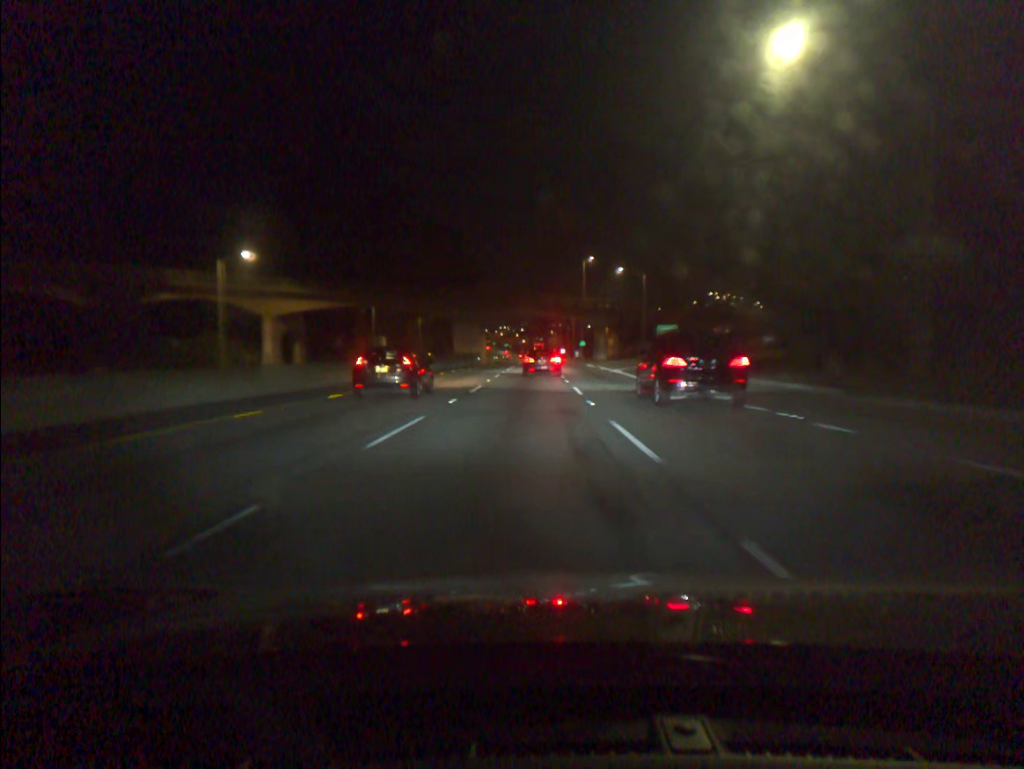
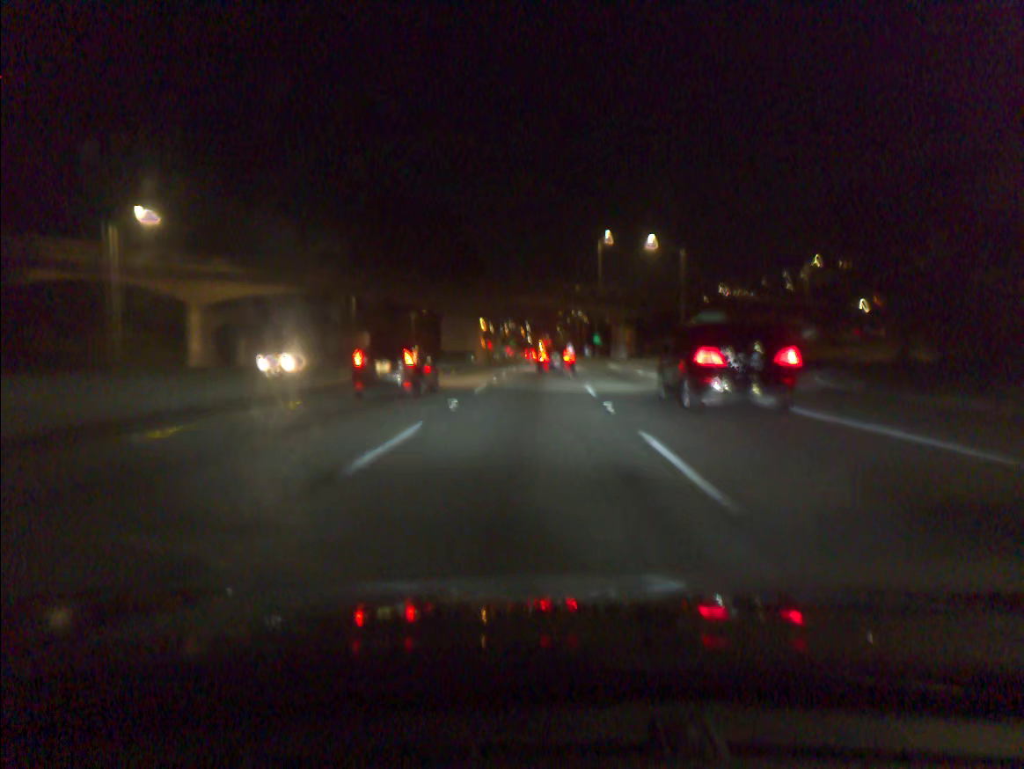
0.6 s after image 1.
(-0.1, +16.8) m; 0°
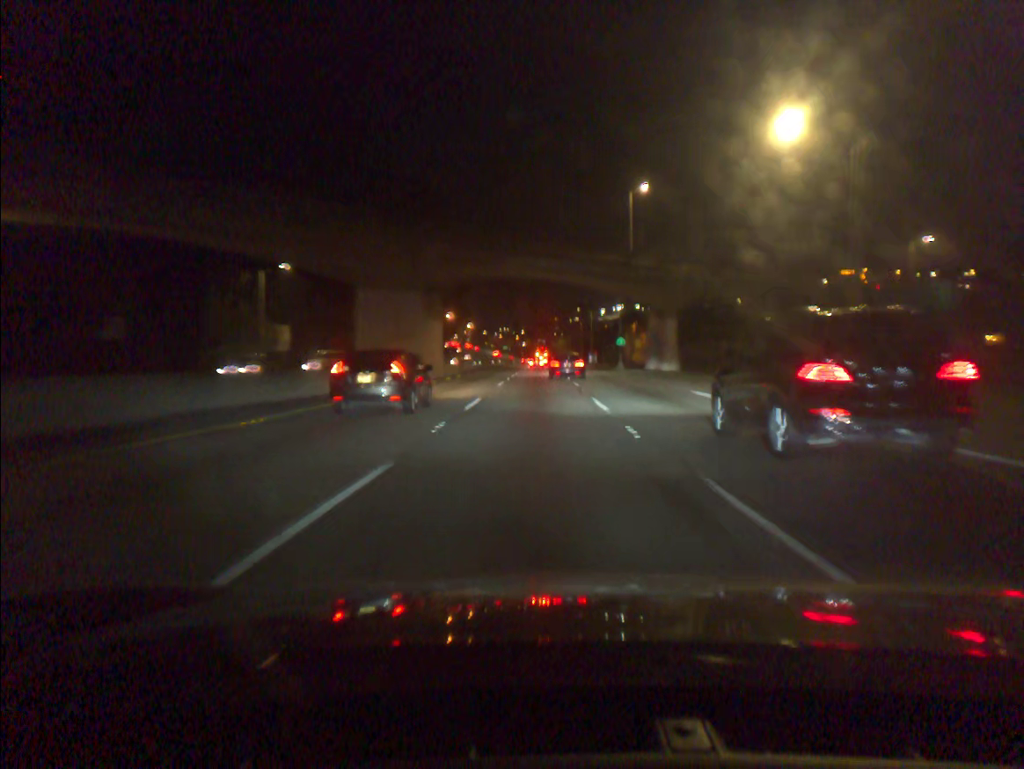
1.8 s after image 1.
(0.0, +33.6) m; 0°
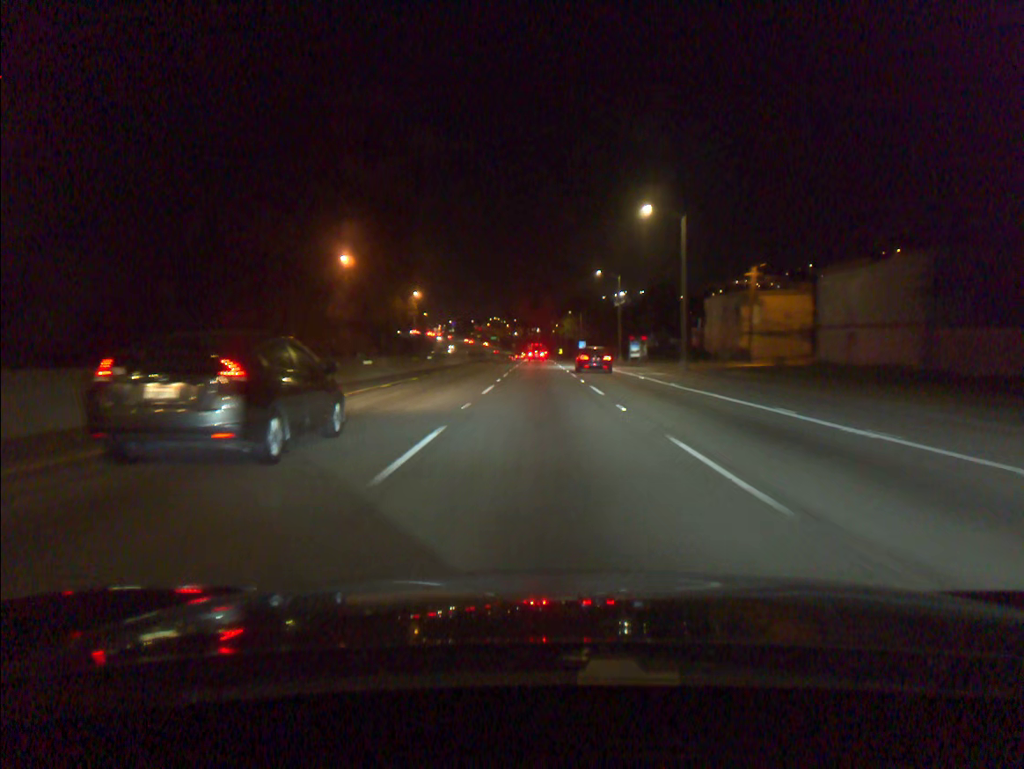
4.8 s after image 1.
(+0.6, +84.9) m; +1°
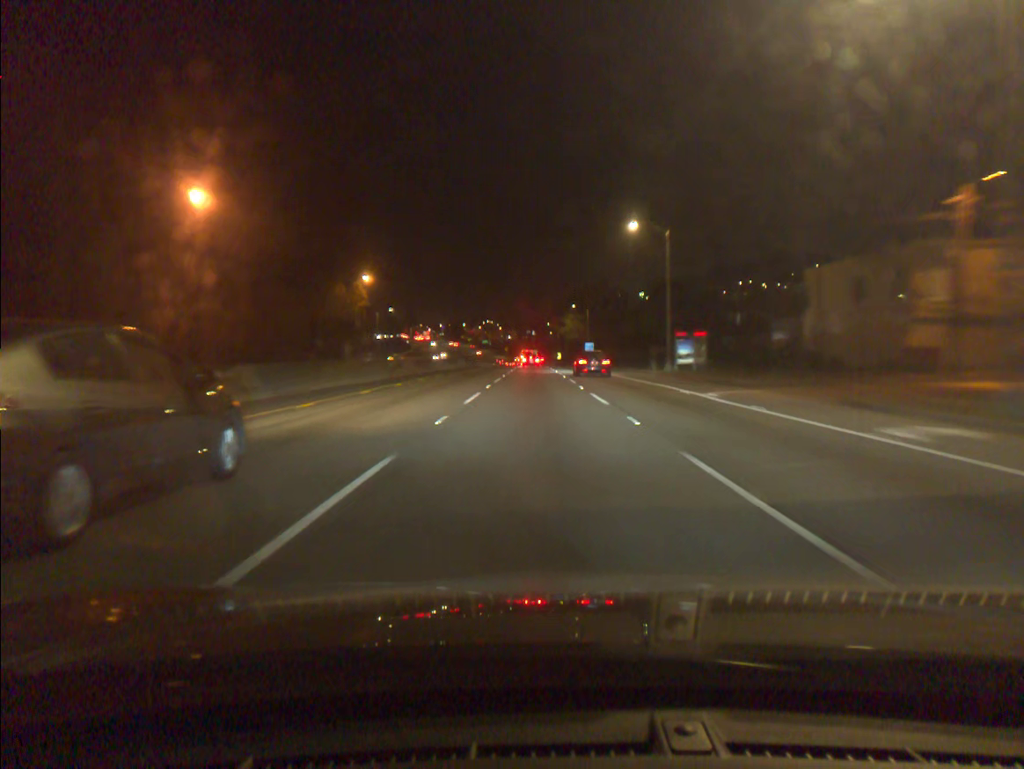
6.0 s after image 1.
(+0.1, +32.9) m; 0°
